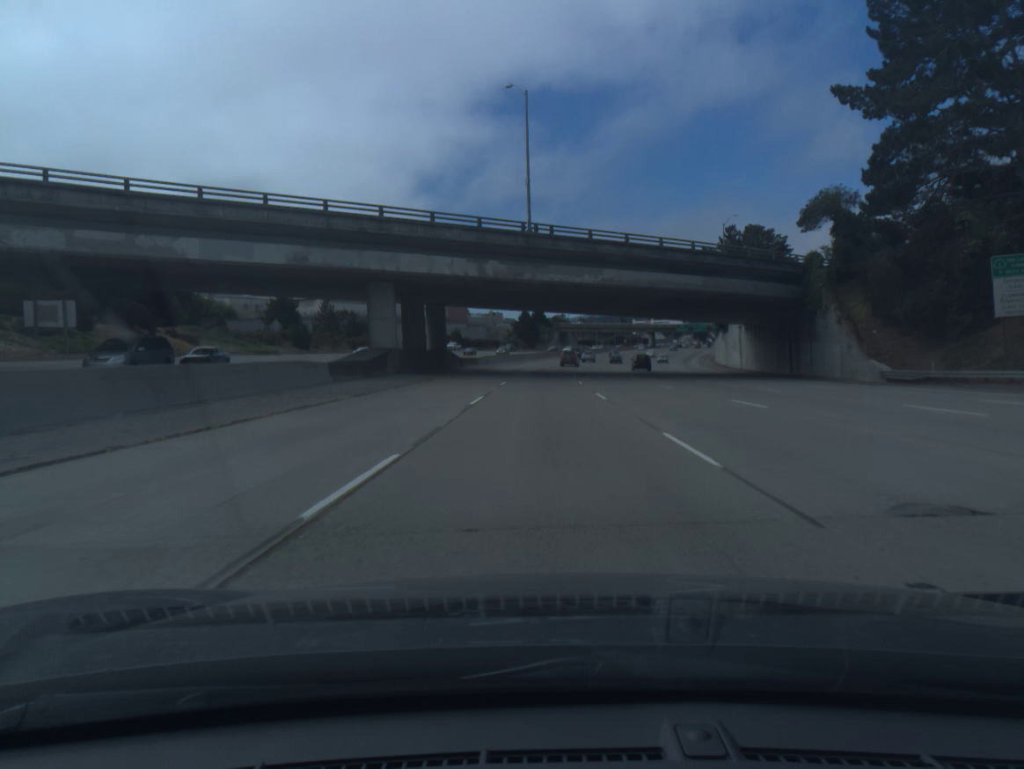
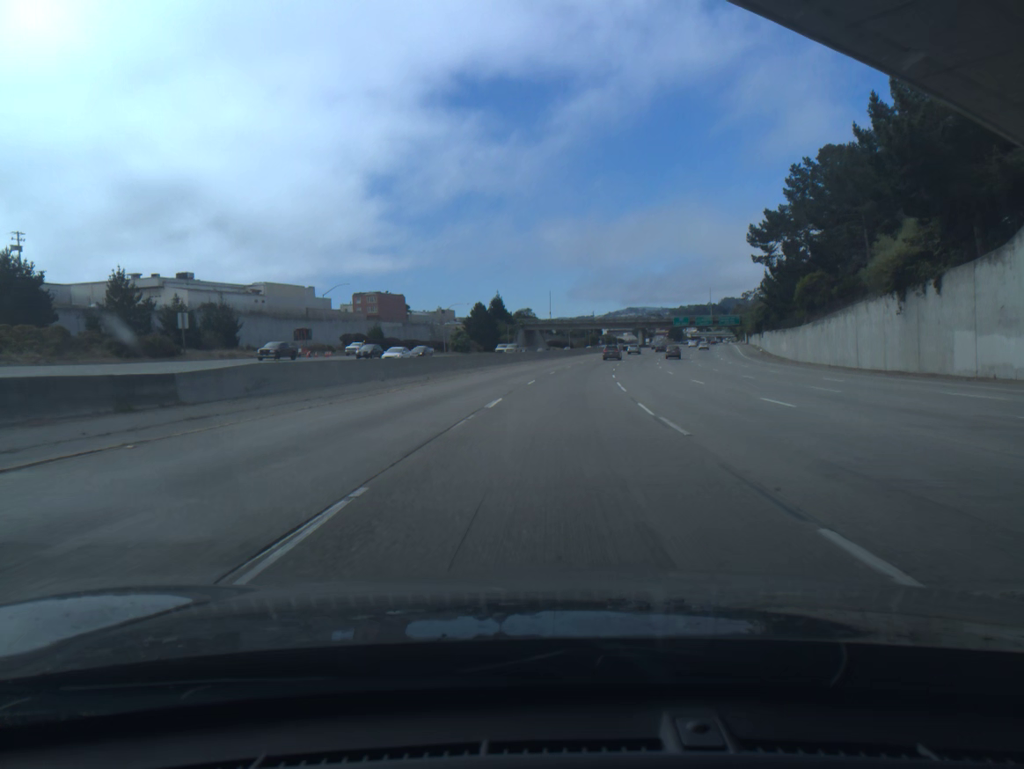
(+0.4, +65.3) m; +2°
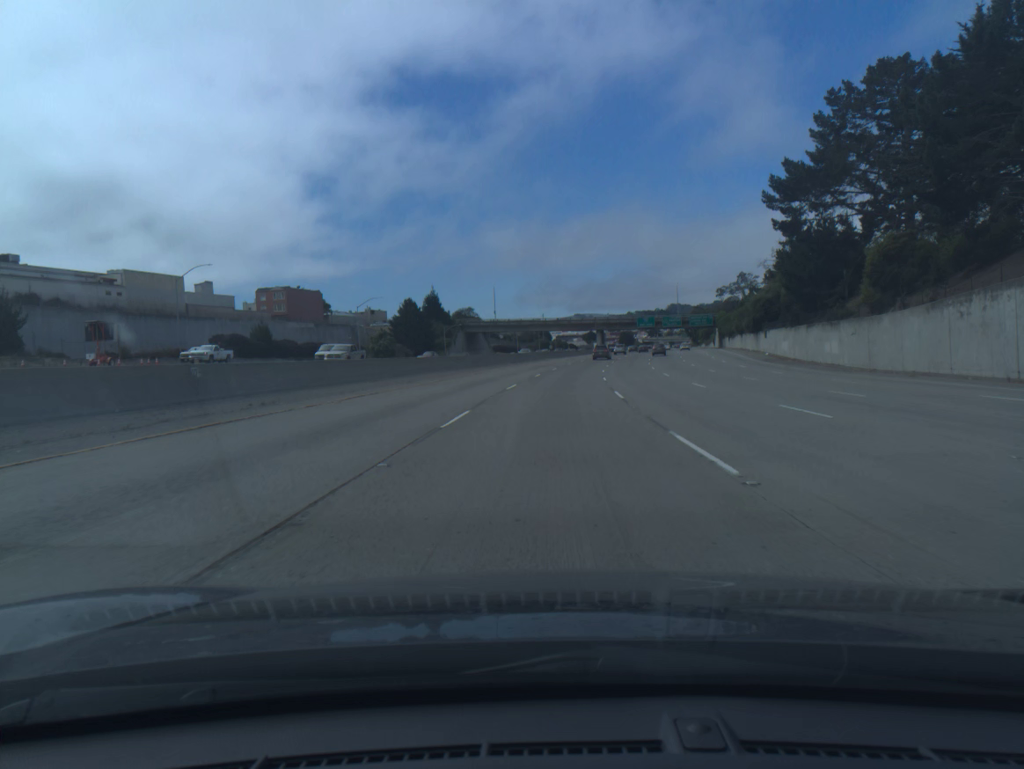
(+1.1, +33.3) m; +4°
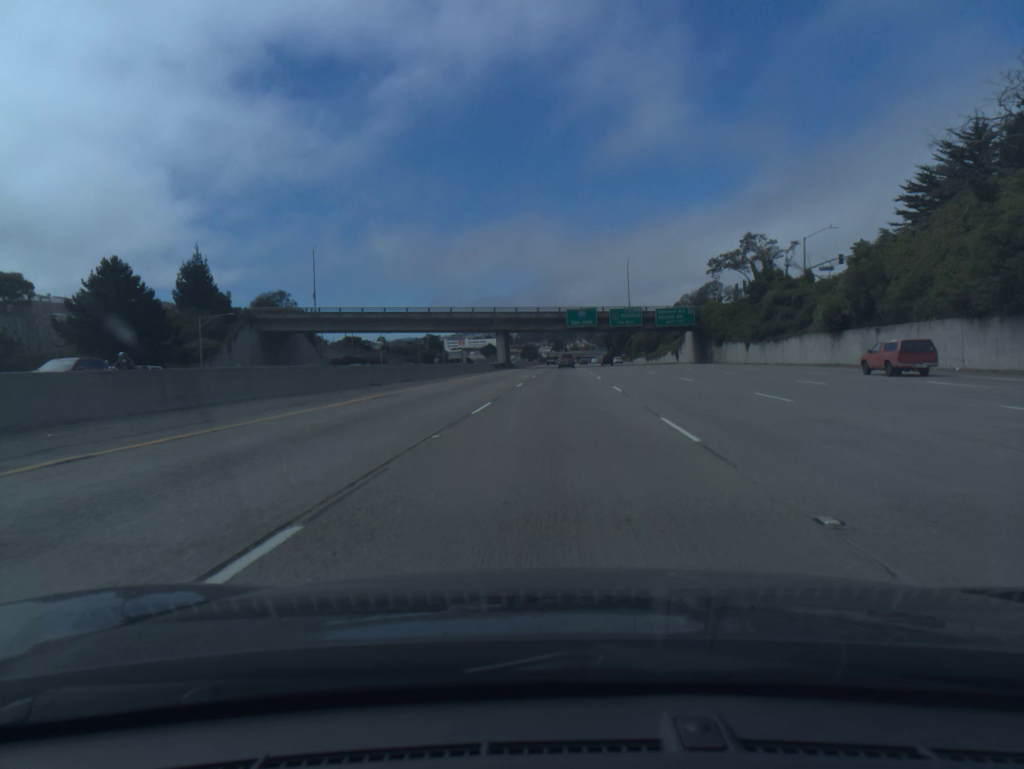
(+5.5, +84.5) m; +7°
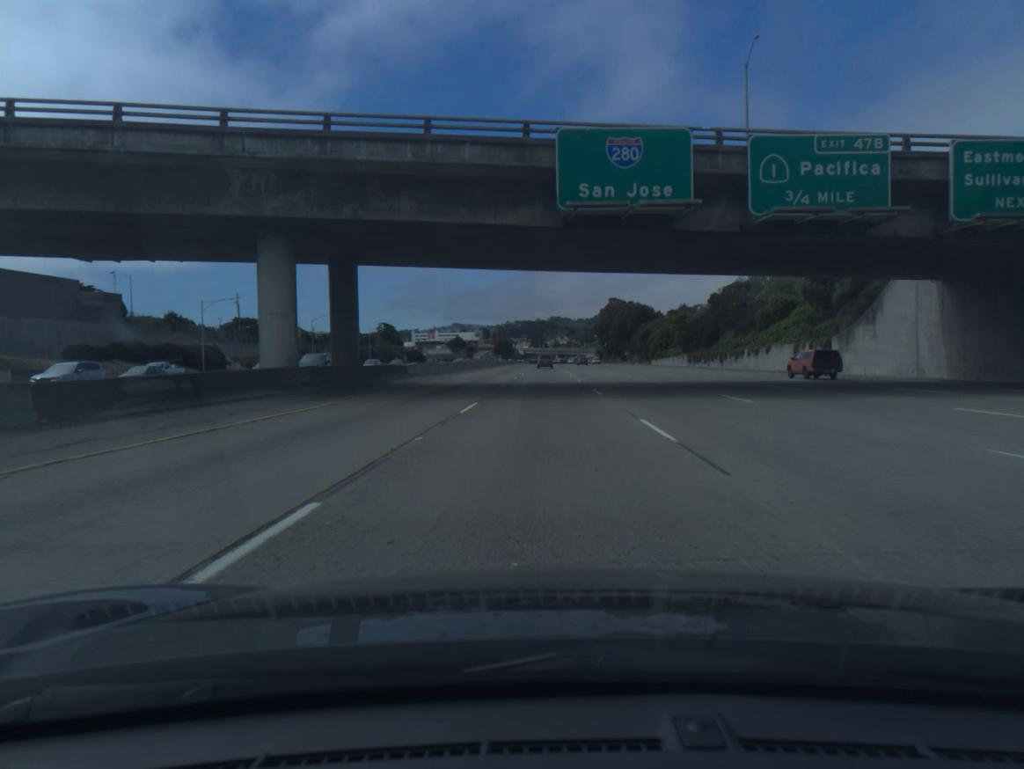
(+2.4, +87.0) m; +2°
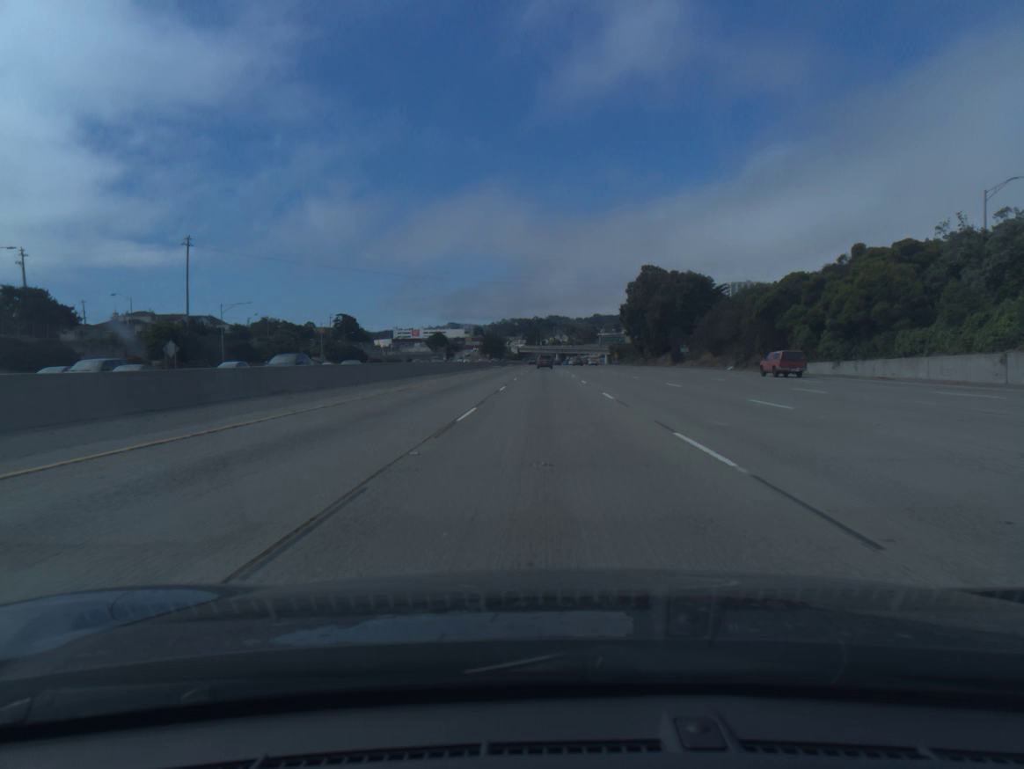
(-0.3, +90.2) m; 0°
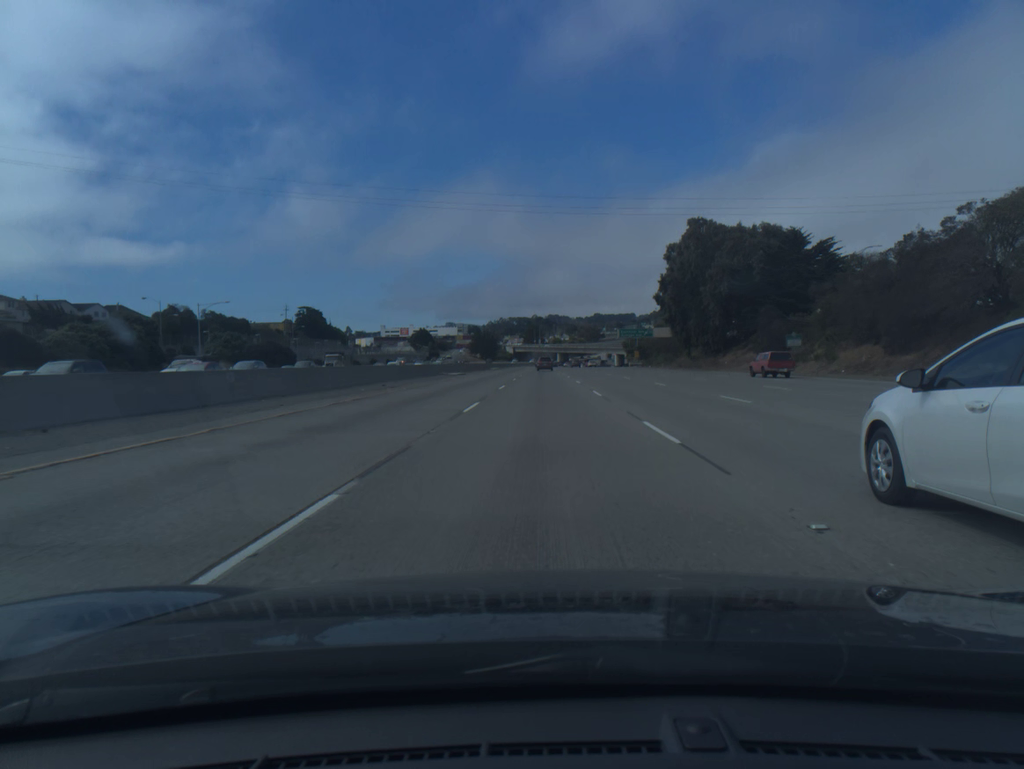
(0.0, +55.6) m; 0°
